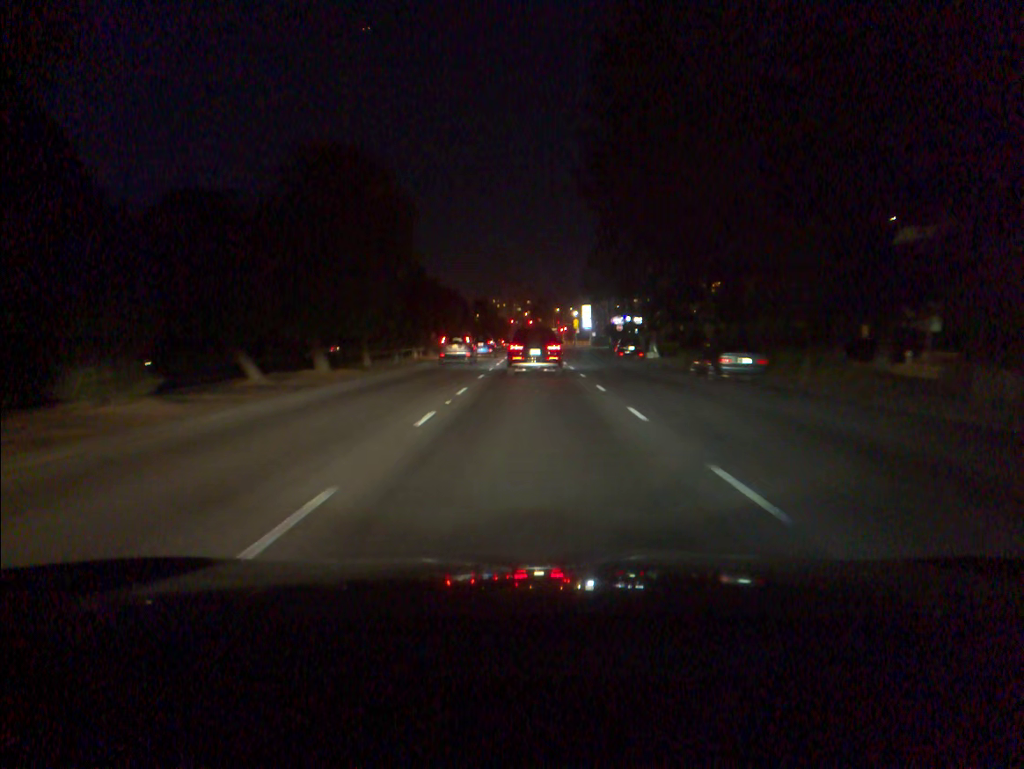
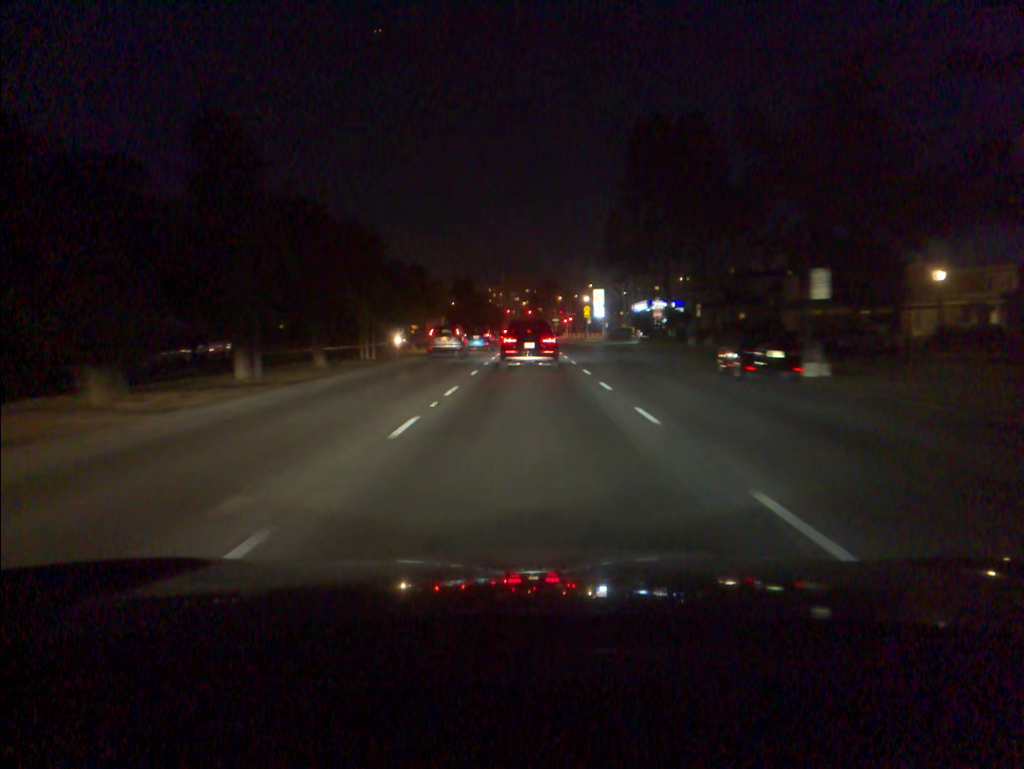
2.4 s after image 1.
(0.0, +31.0) m; 0°
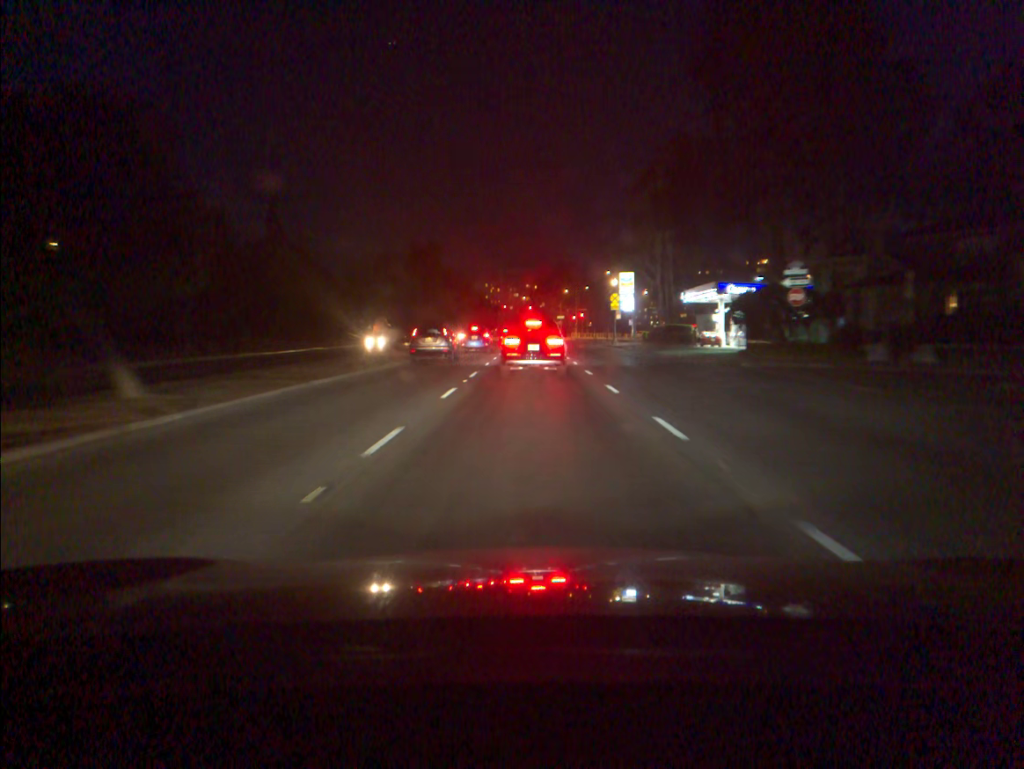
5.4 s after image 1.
(0.0, +36.8) m; 0°
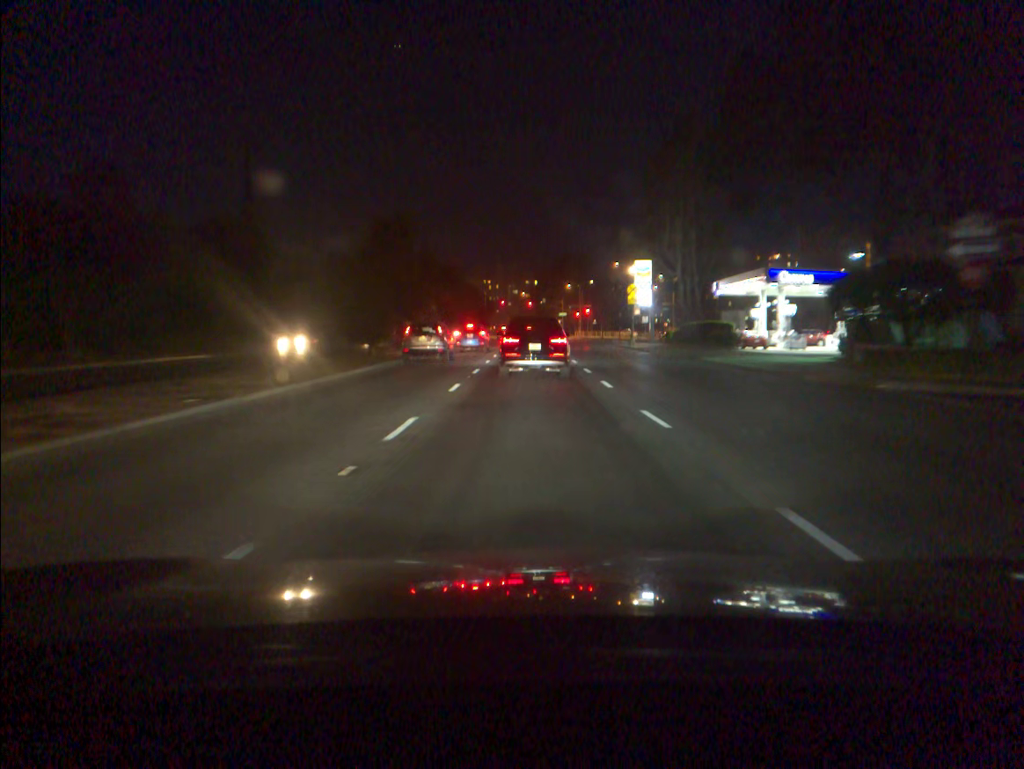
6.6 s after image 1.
(0.0, +13.7) m; 0°
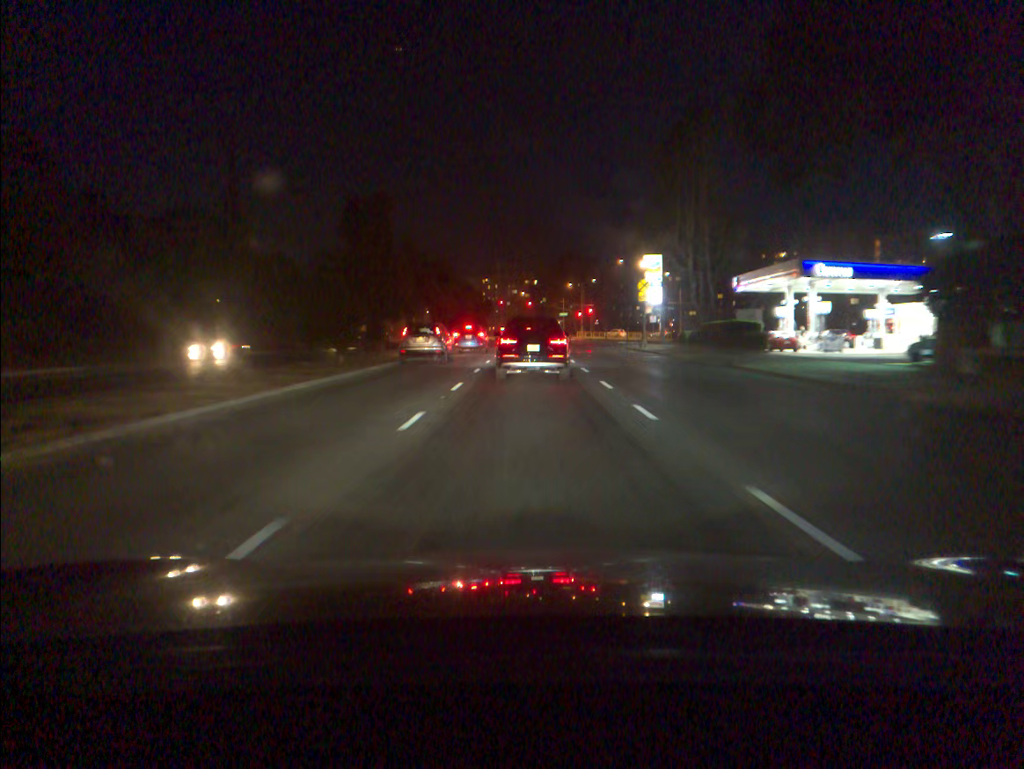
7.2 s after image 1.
(0.0, +6.5) m; 0°
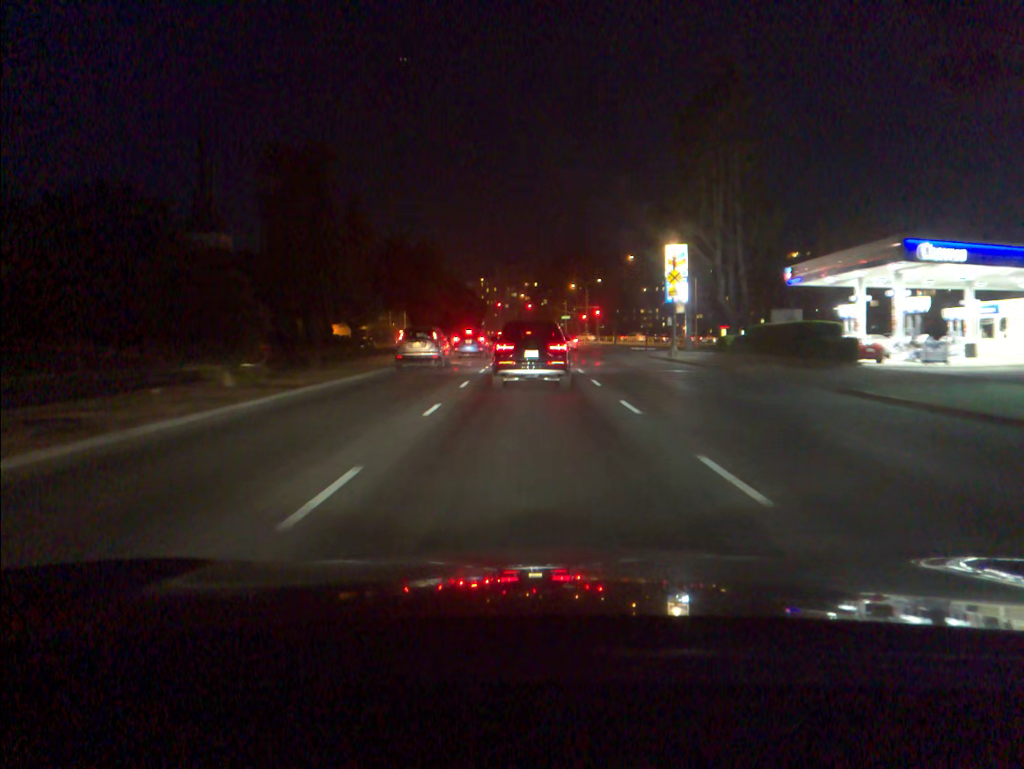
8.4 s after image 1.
(0.0, +12.1) m; 0°
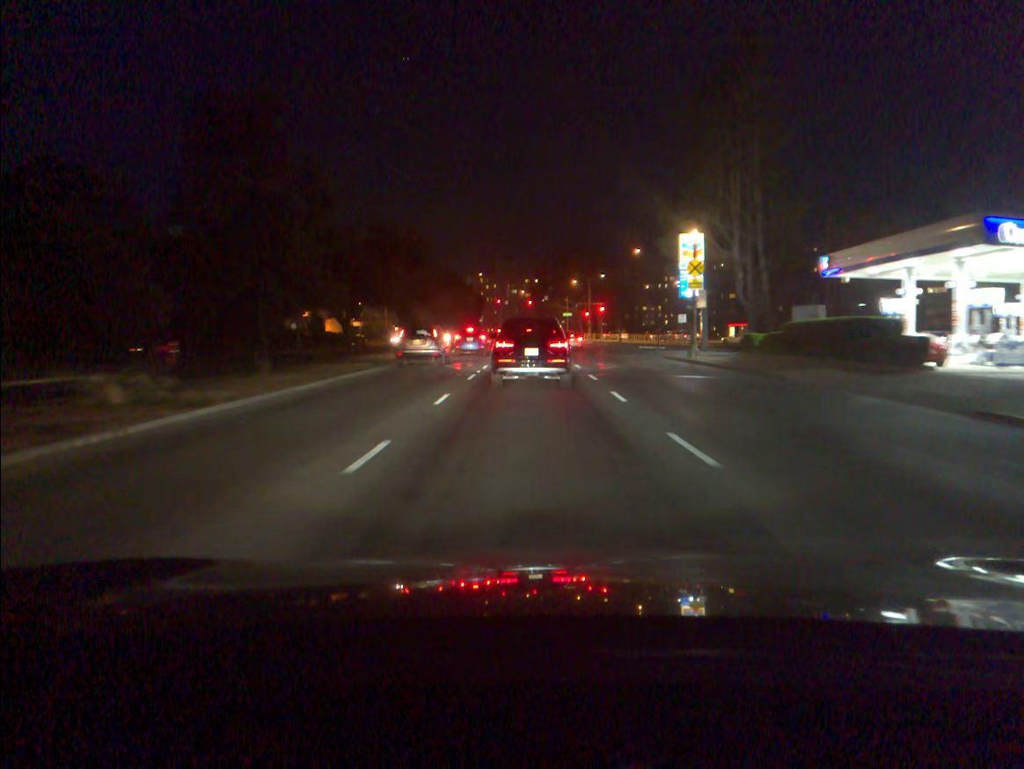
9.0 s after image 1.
(0.0, +5.6) m; 0°
